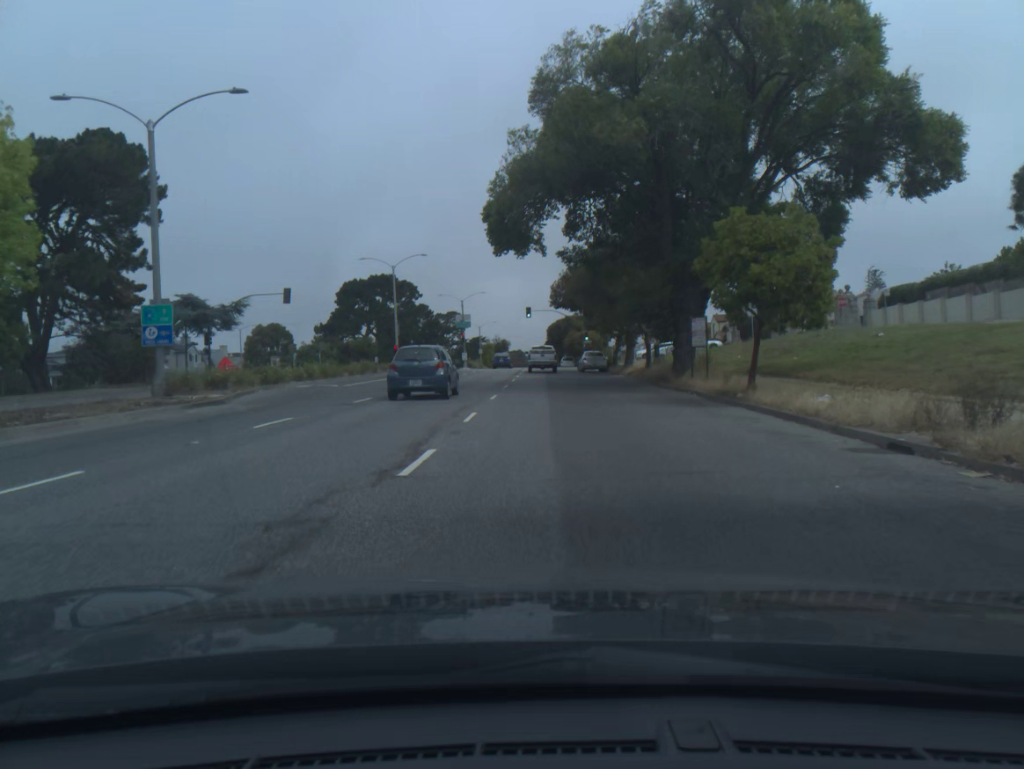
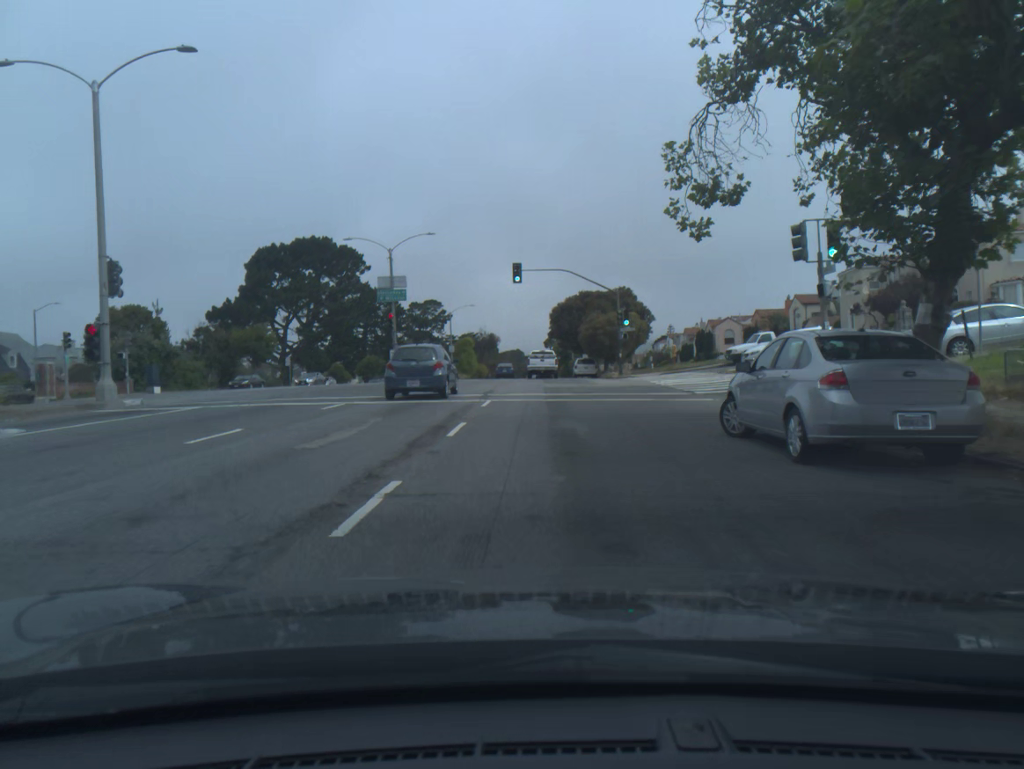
(+0.1, +45.4) m; 0°
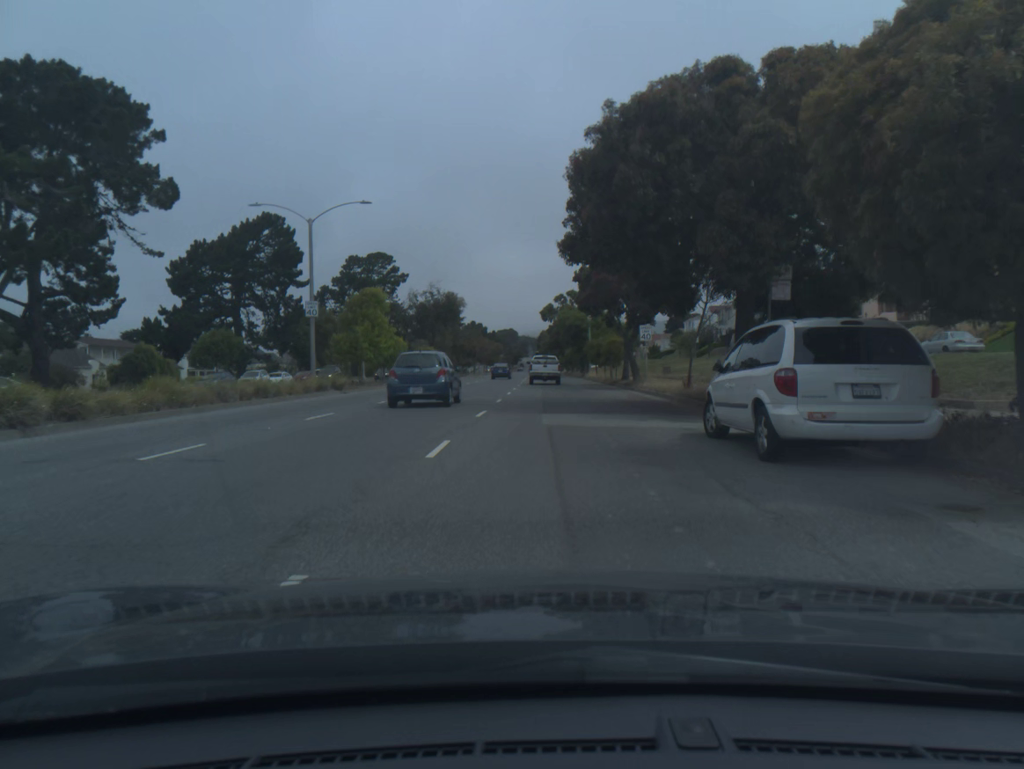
(+0.1, +55.6) m; 0°
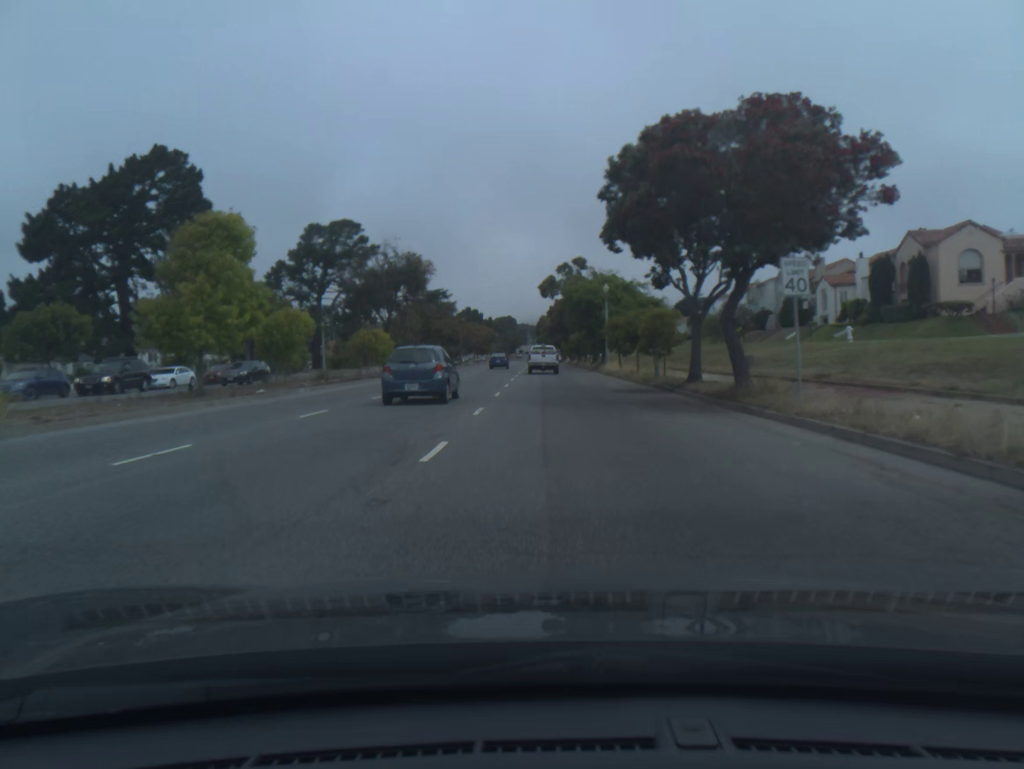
(0.0, +22.3) m; 0°
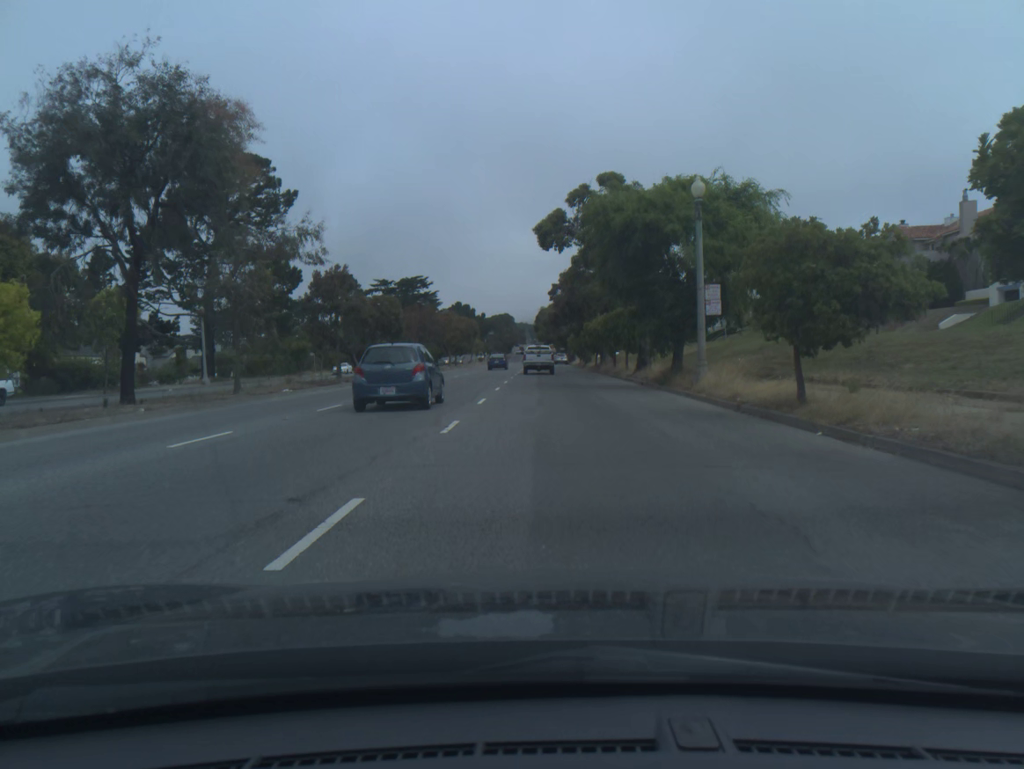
(+0.1, +34.3) m; 0°
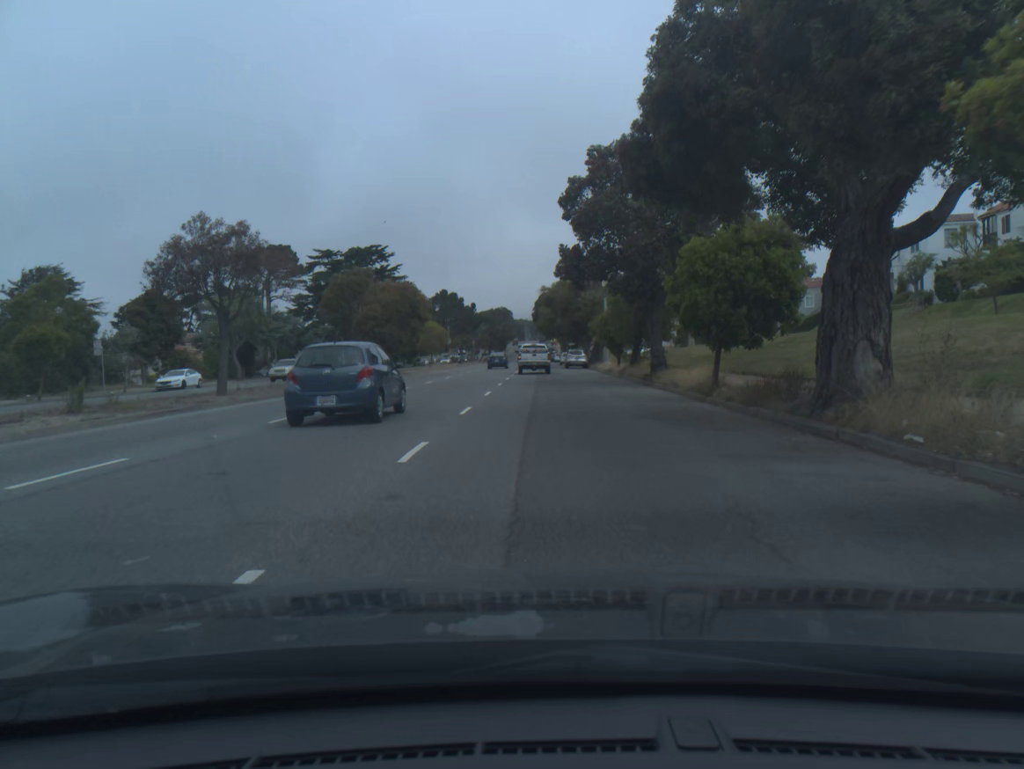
(0.0, +46.7) m; 0°
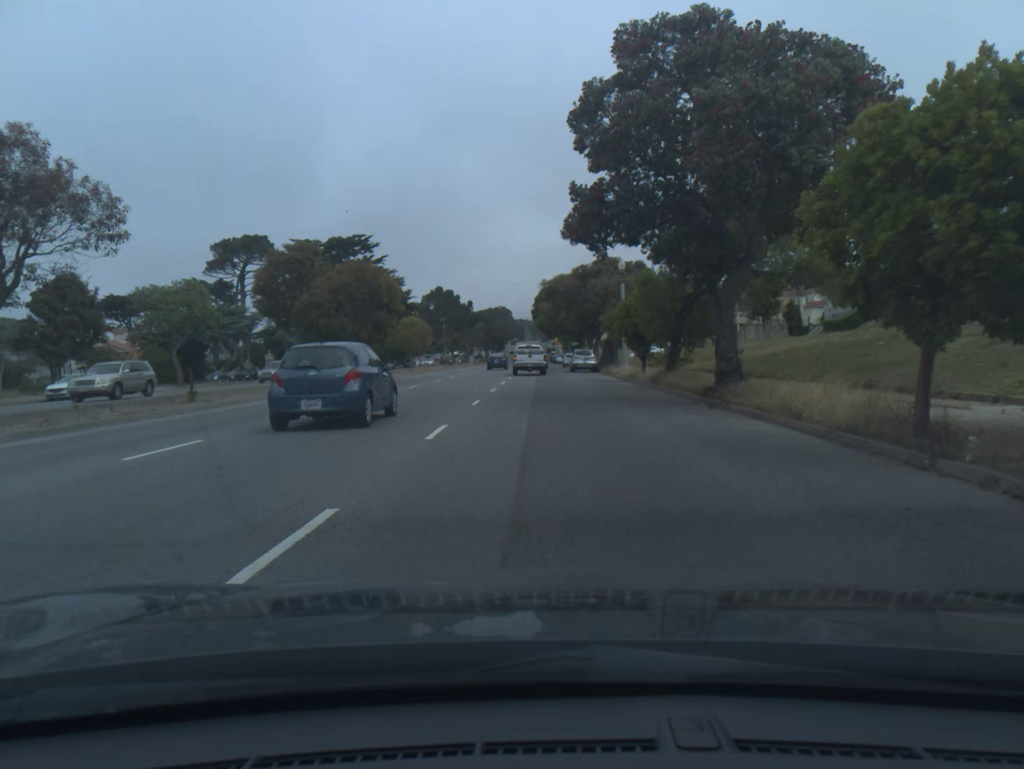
(0.0, +11.8) m; 0°
